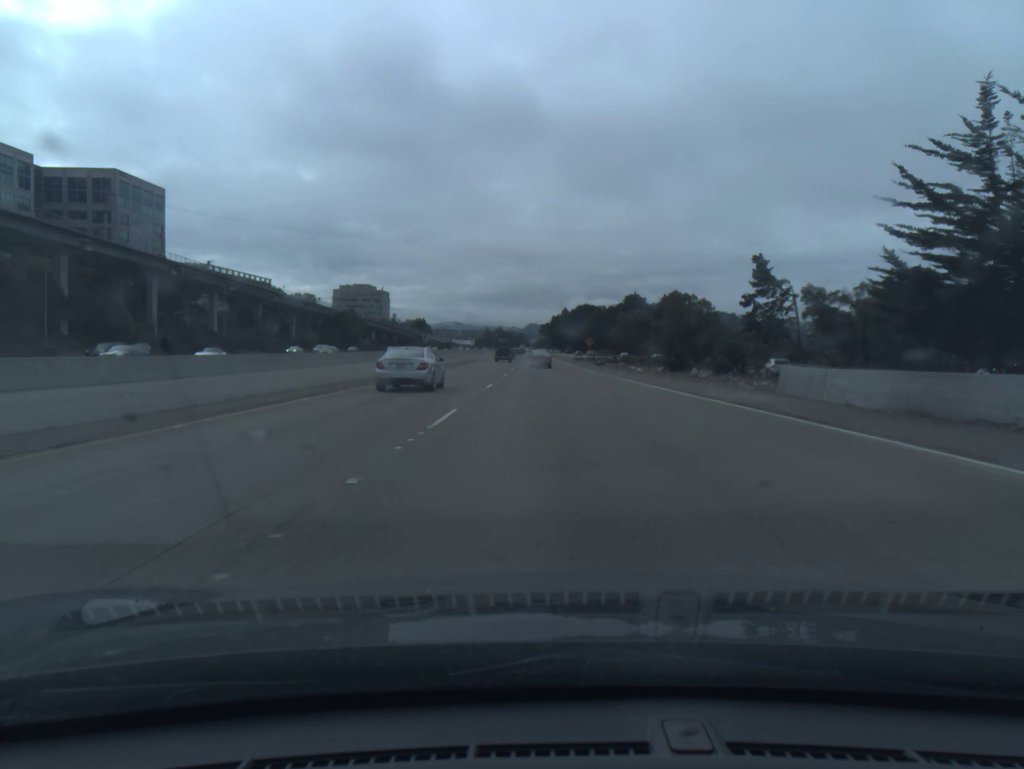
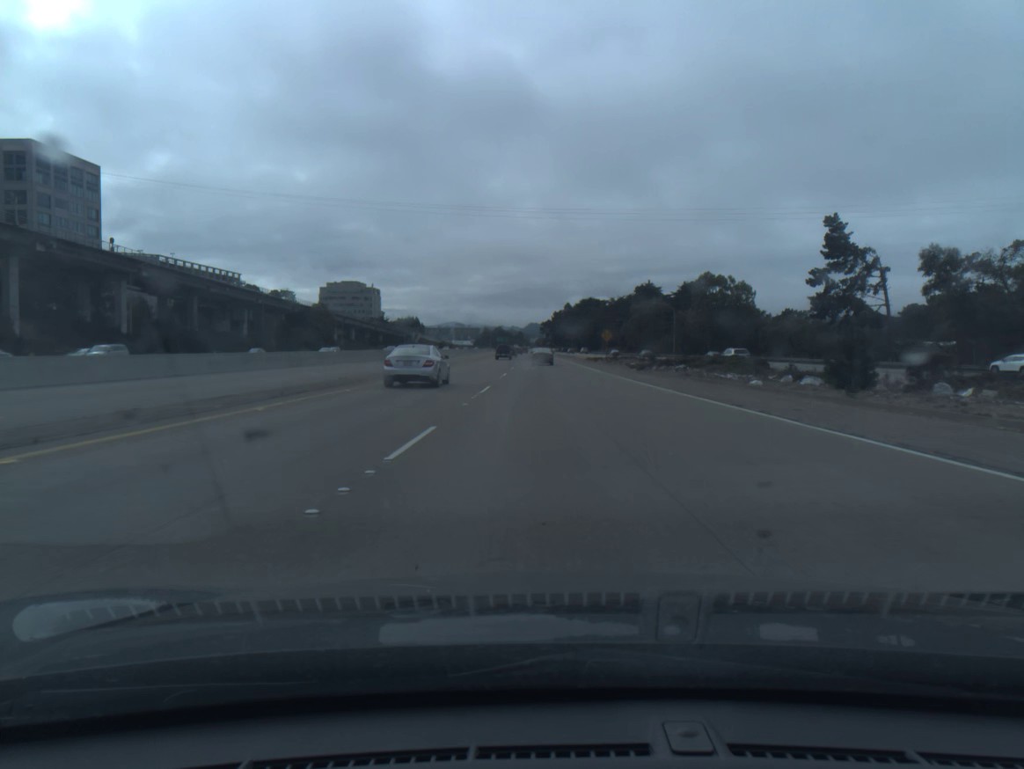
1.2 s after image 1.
(0.0, +33.4) m; 0°
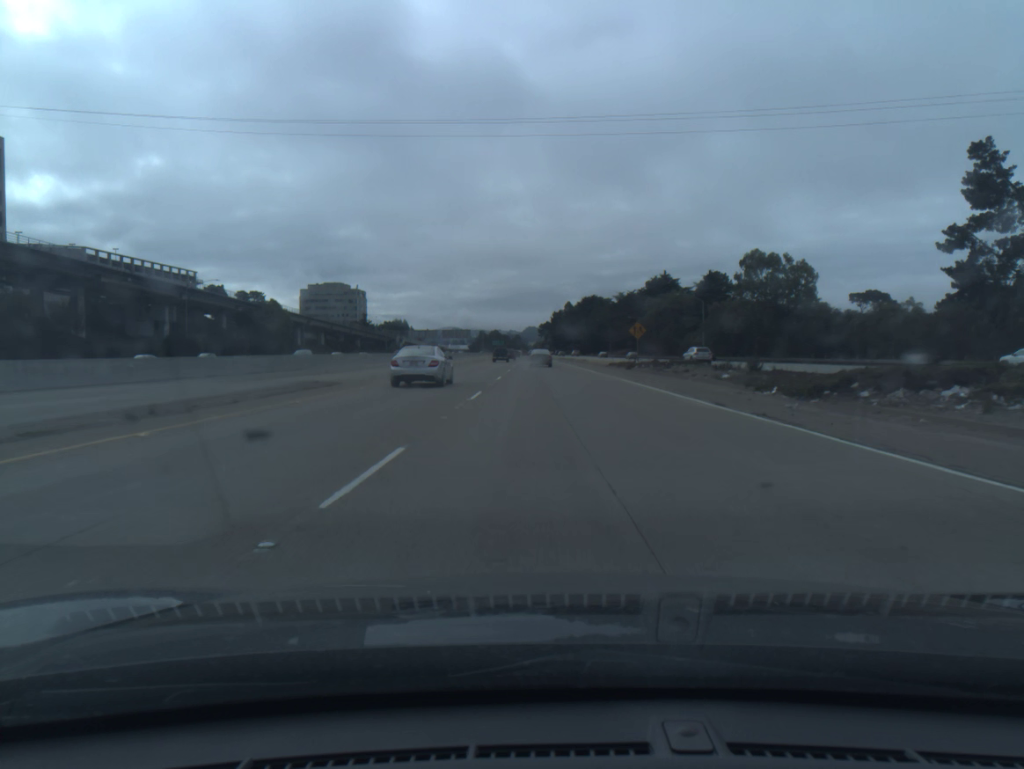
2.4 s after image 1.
(0.0, +33.3) m; 0°
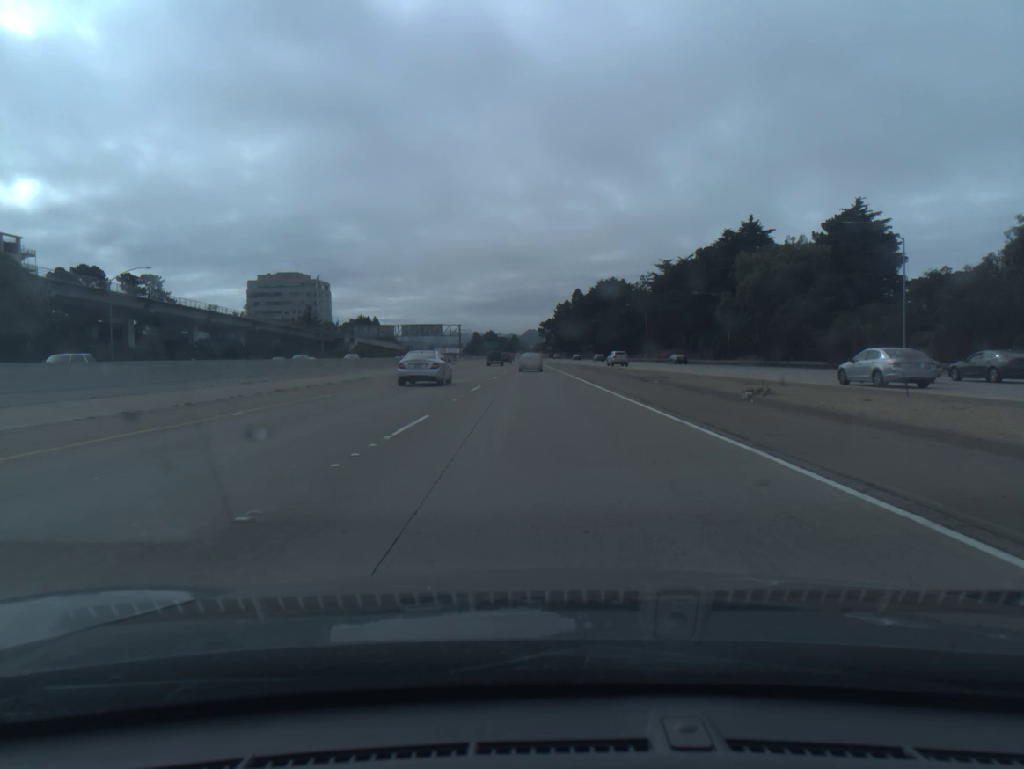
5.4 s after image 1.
(+0.3, +82.0) m; 0°
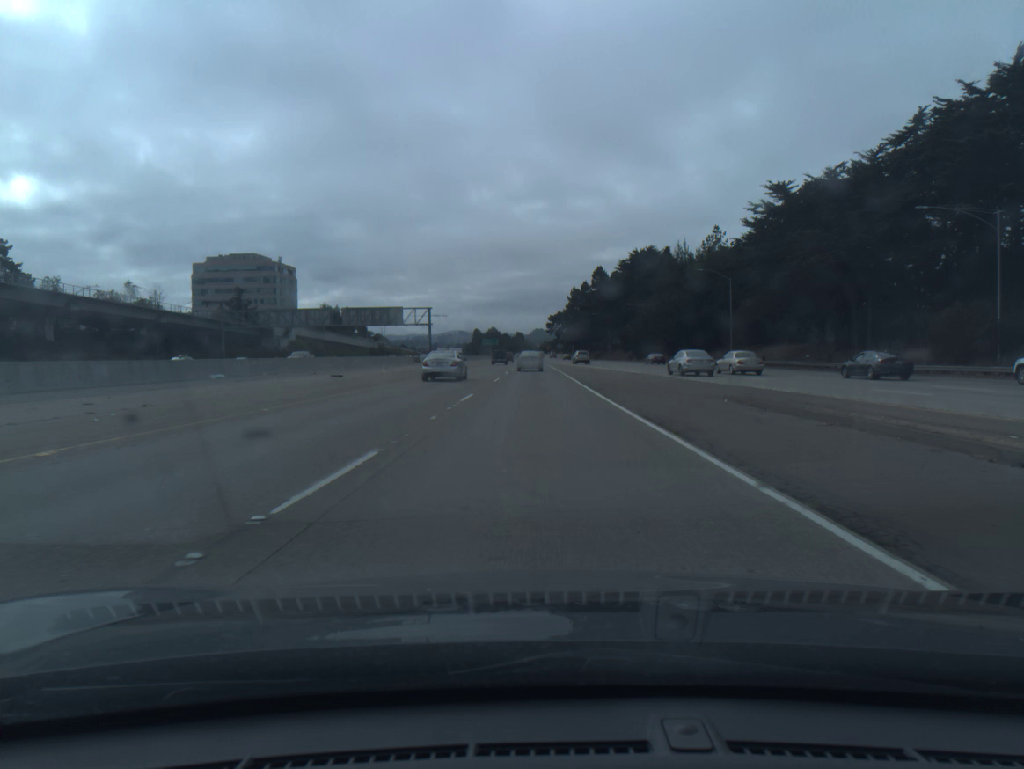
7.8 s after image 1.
(-0.3, +64.2) m; 0°
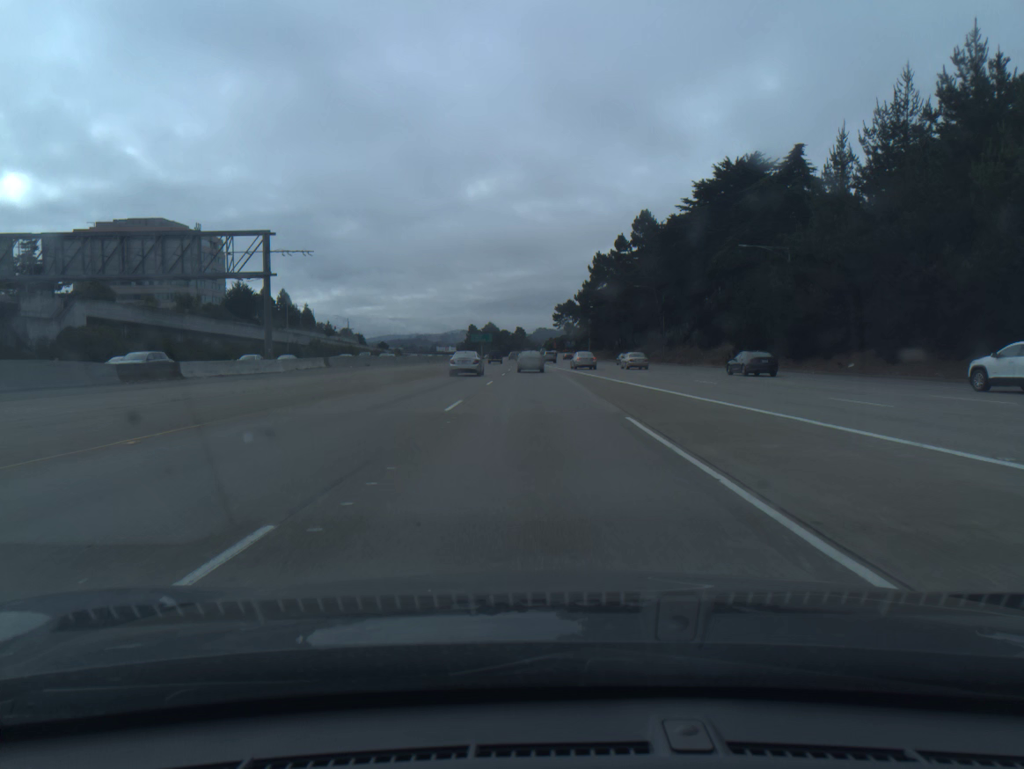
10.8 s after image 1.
(-0.4, +78.6) m; 0°
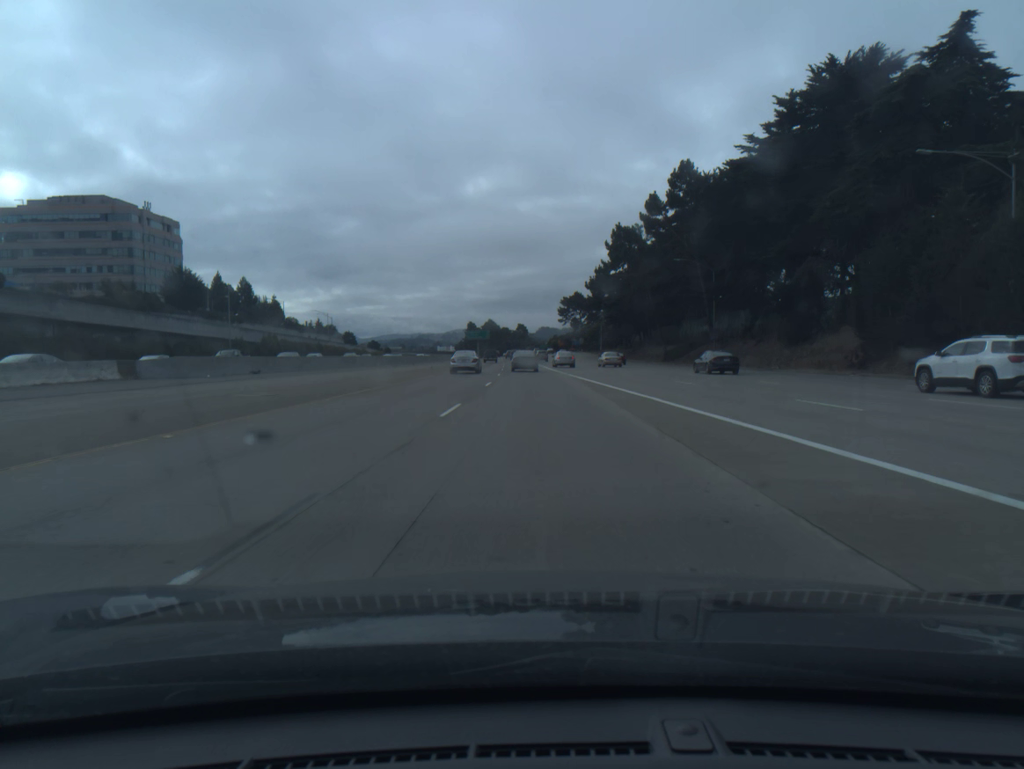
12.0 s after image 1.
(-0.1, +30.9) m; 0°
